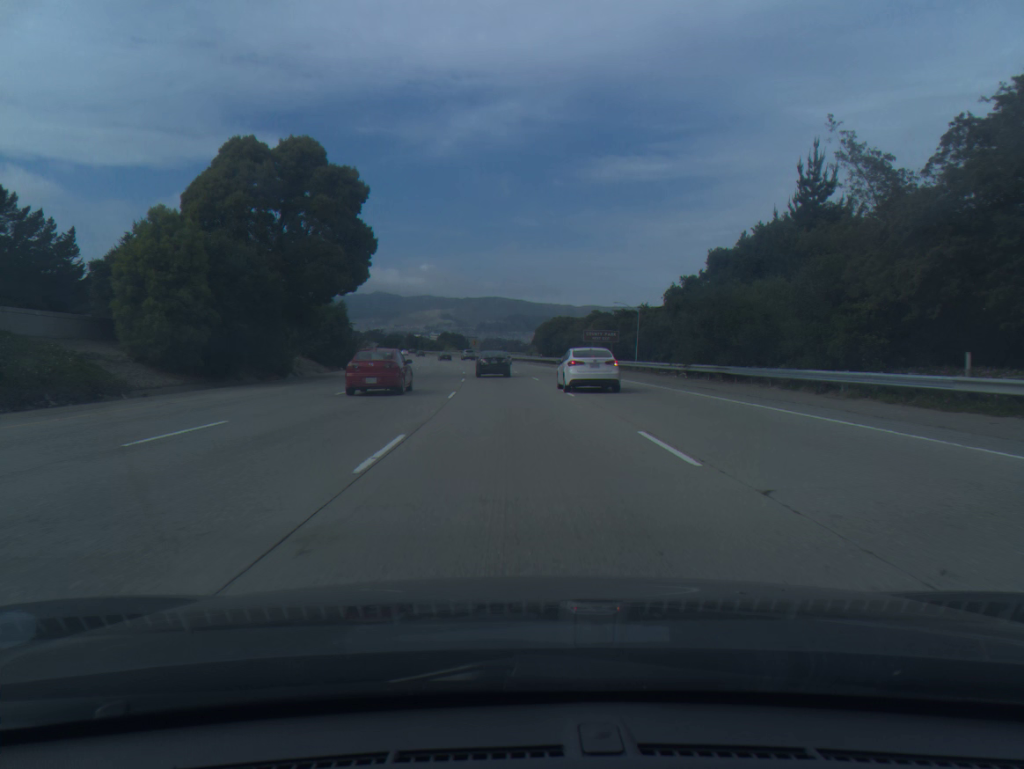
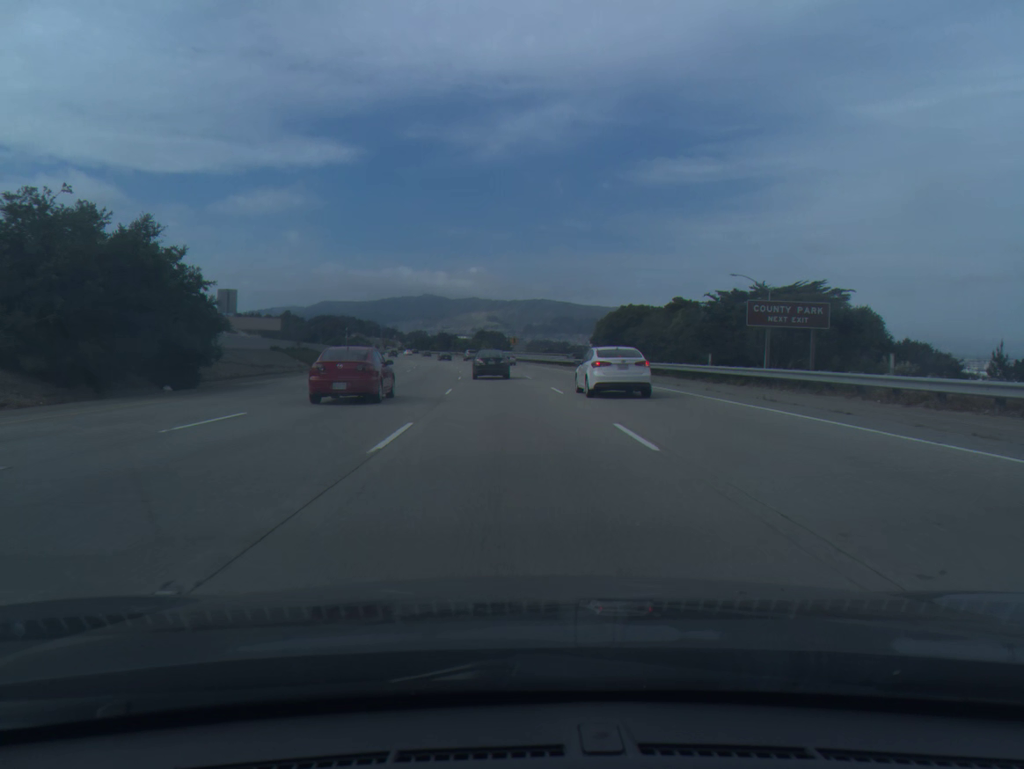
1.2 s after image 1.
(-1.2, +42.4) m; -3°
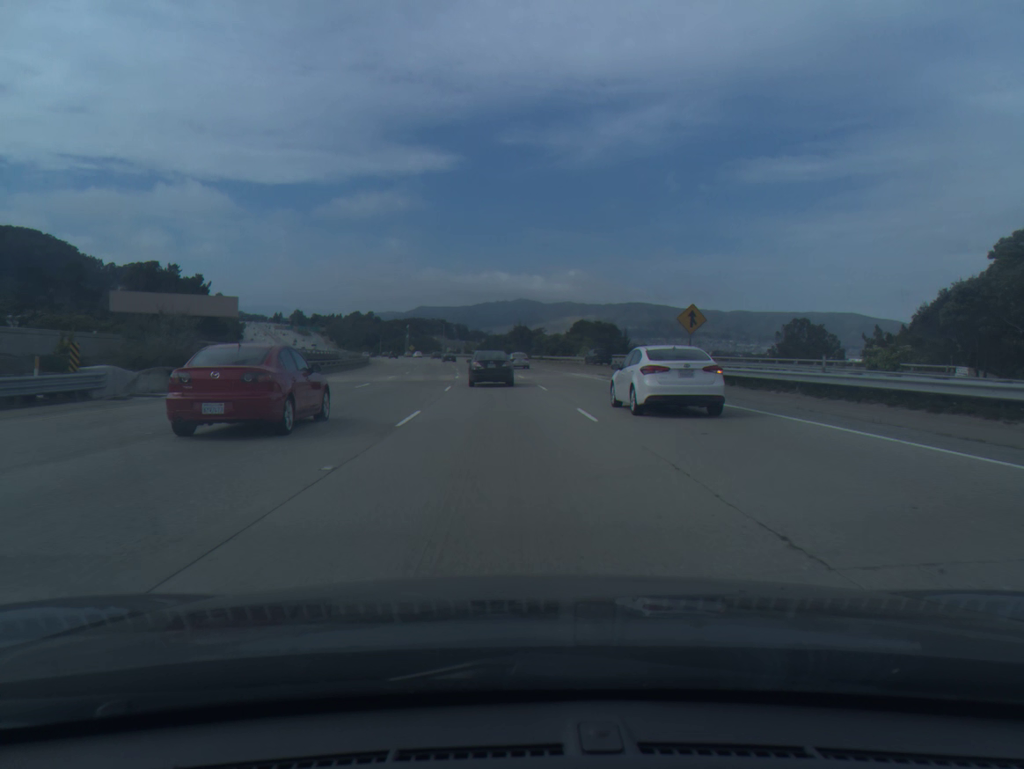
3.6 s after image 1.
(-4.9, +83.2) m; -7°
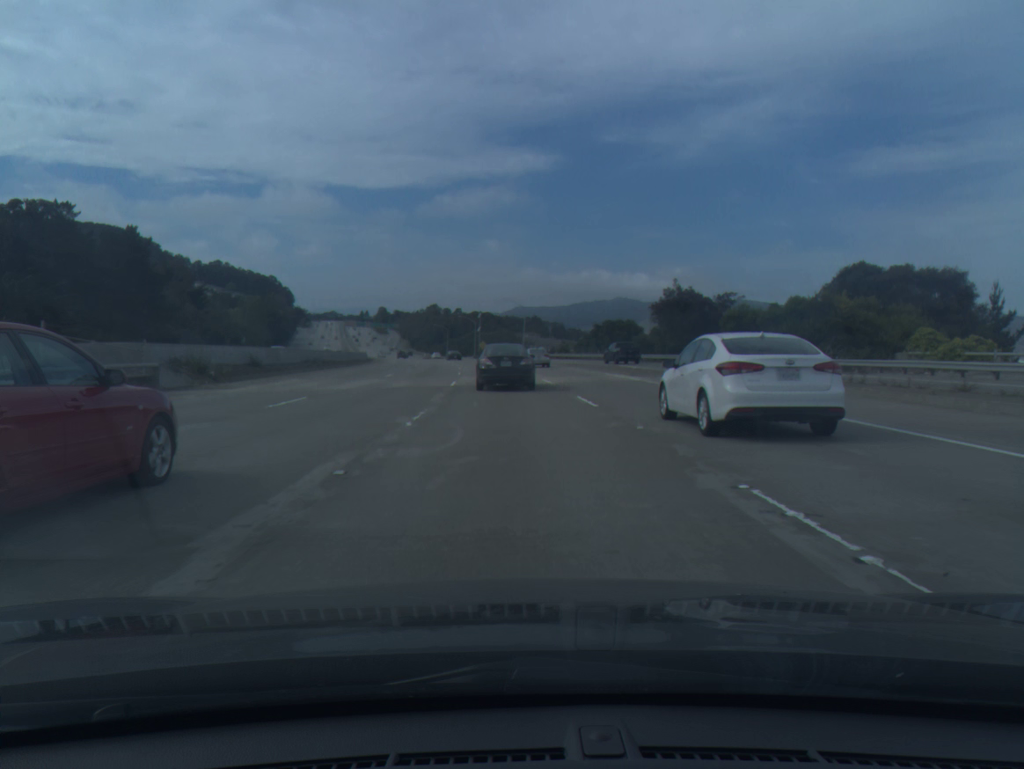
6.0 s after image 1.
(-5.0, +82.1) m; -7°
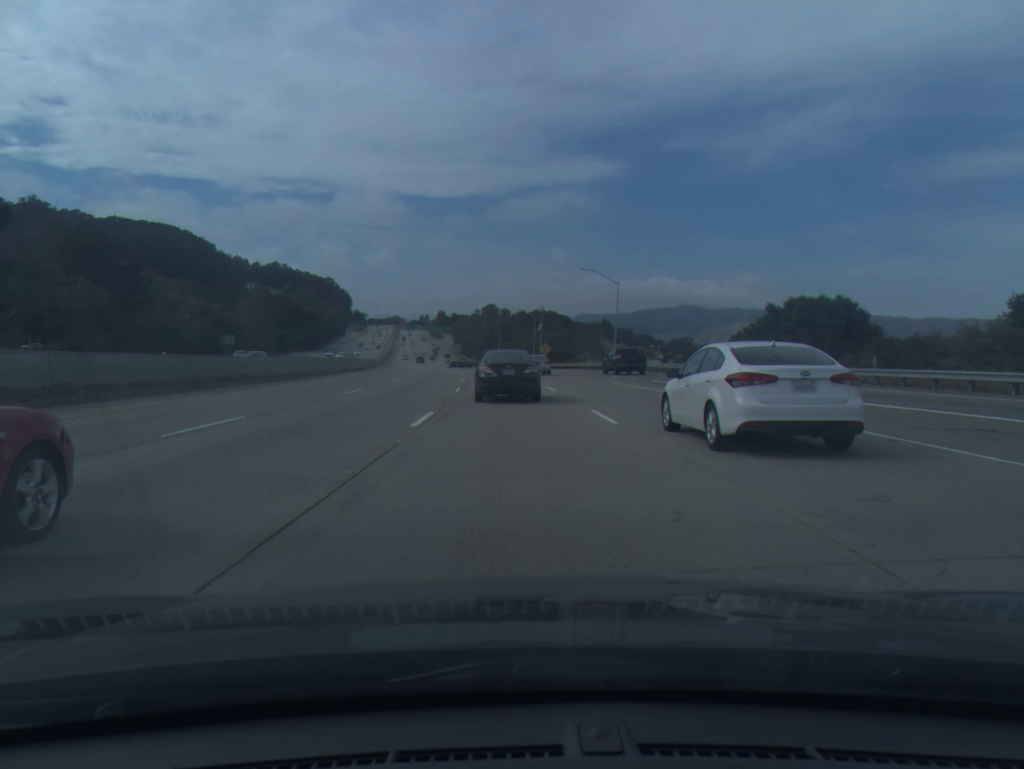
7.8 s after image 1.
(-2.6, +58.2) m; -5°
